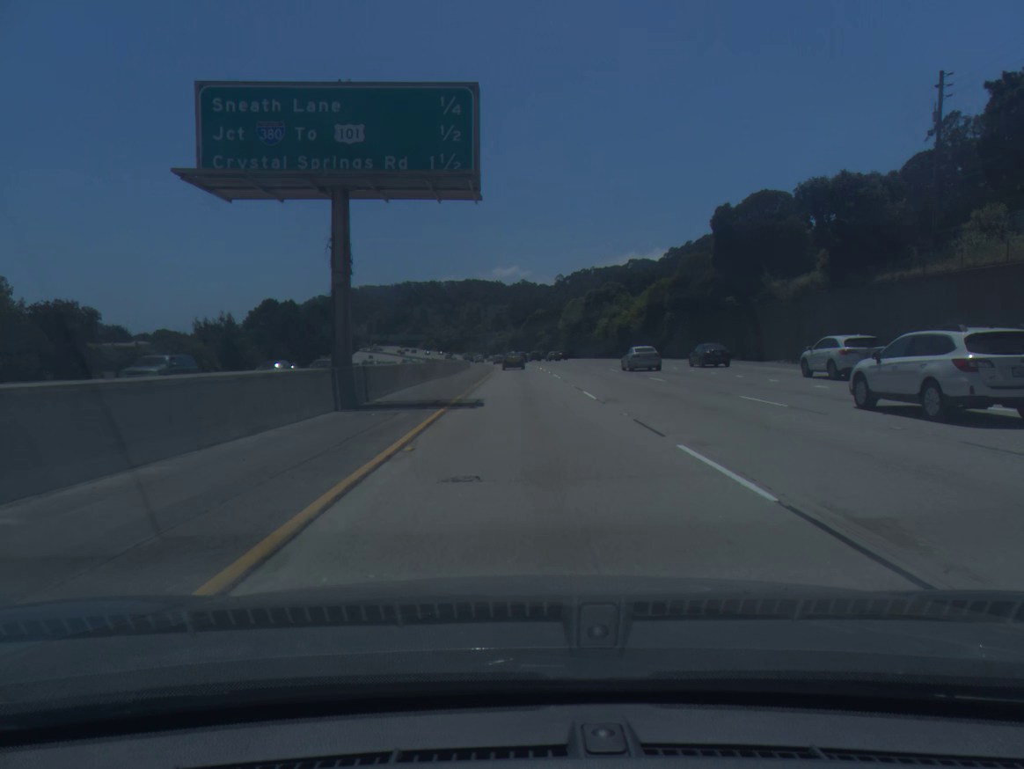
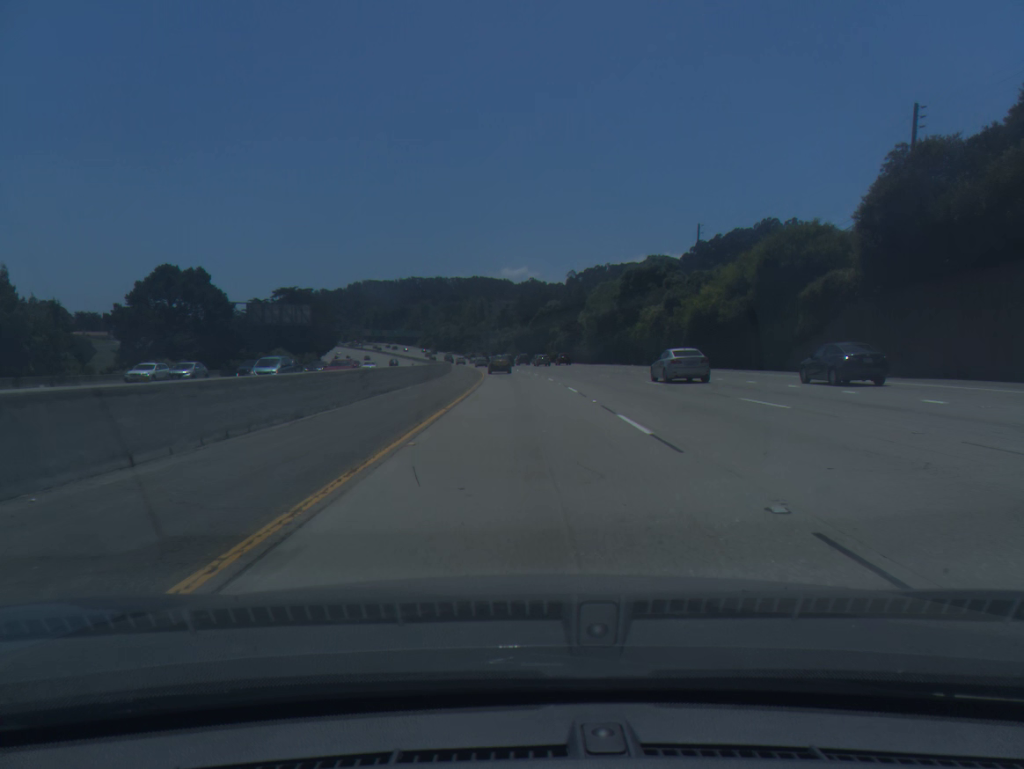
(-0.1, +42.9) m; -1°
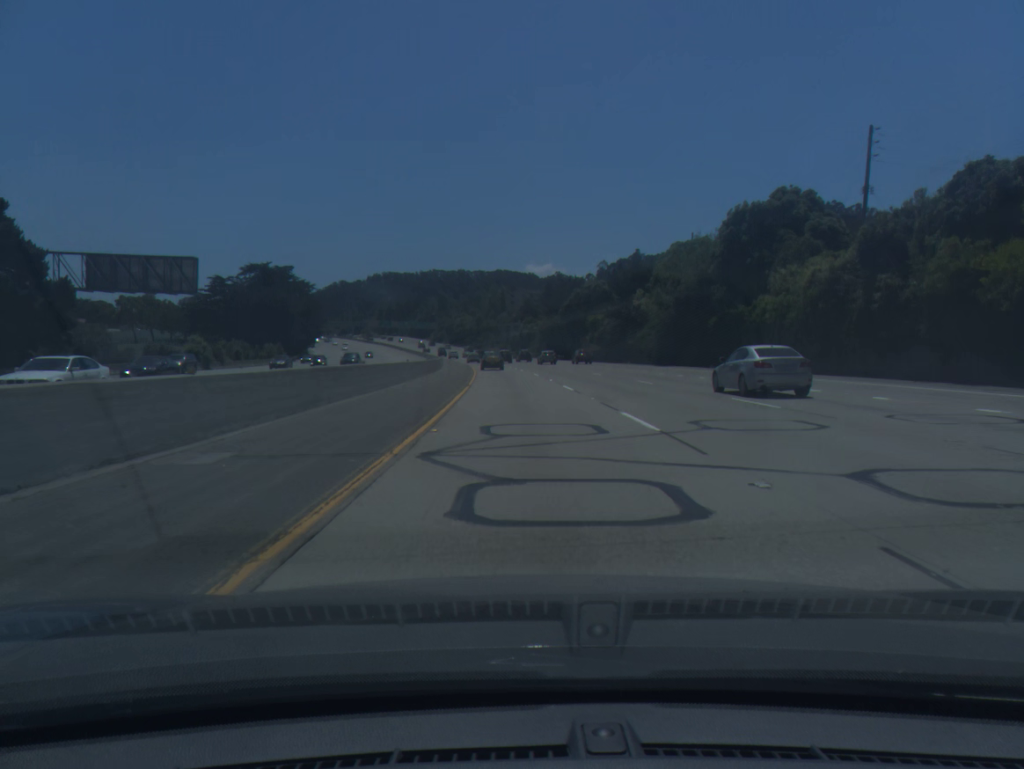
(-0.6, +42.3) m; -2°
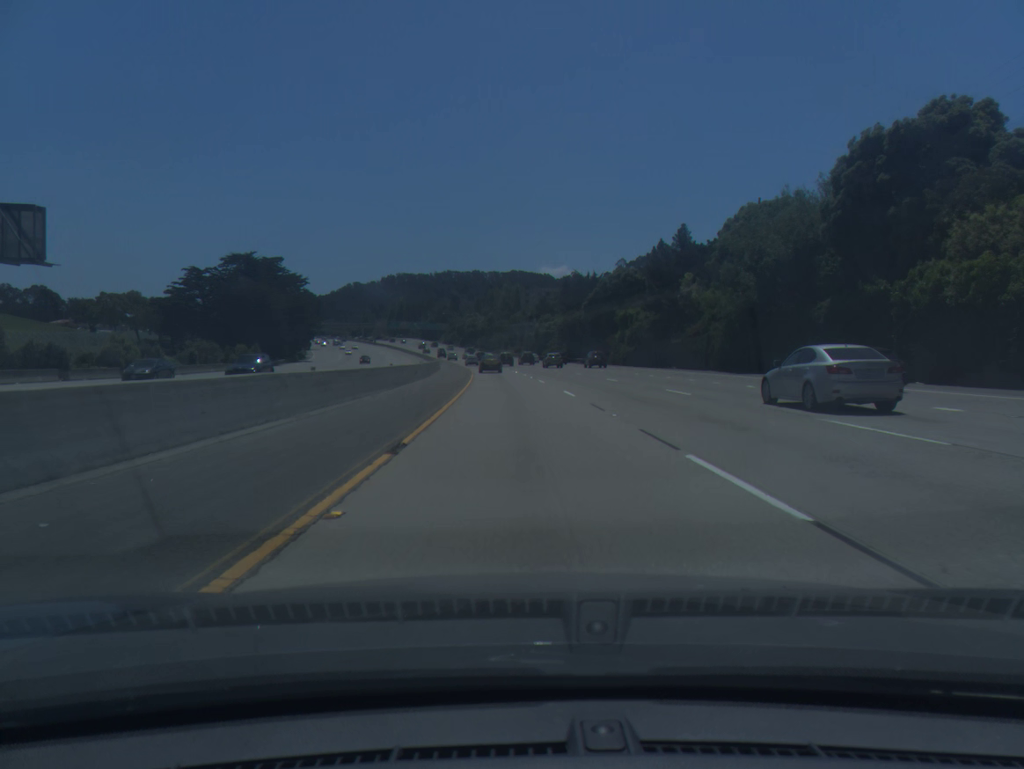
(-0.2, +21.0) m; -1°
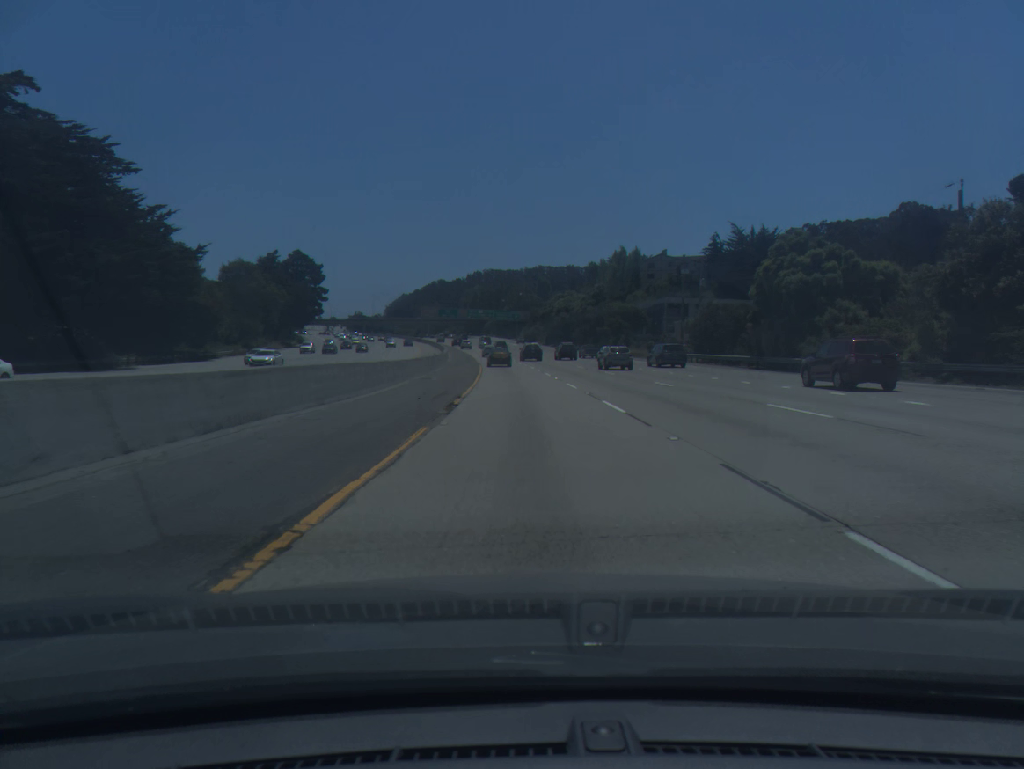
(-6.4, +109.0) m; -7°
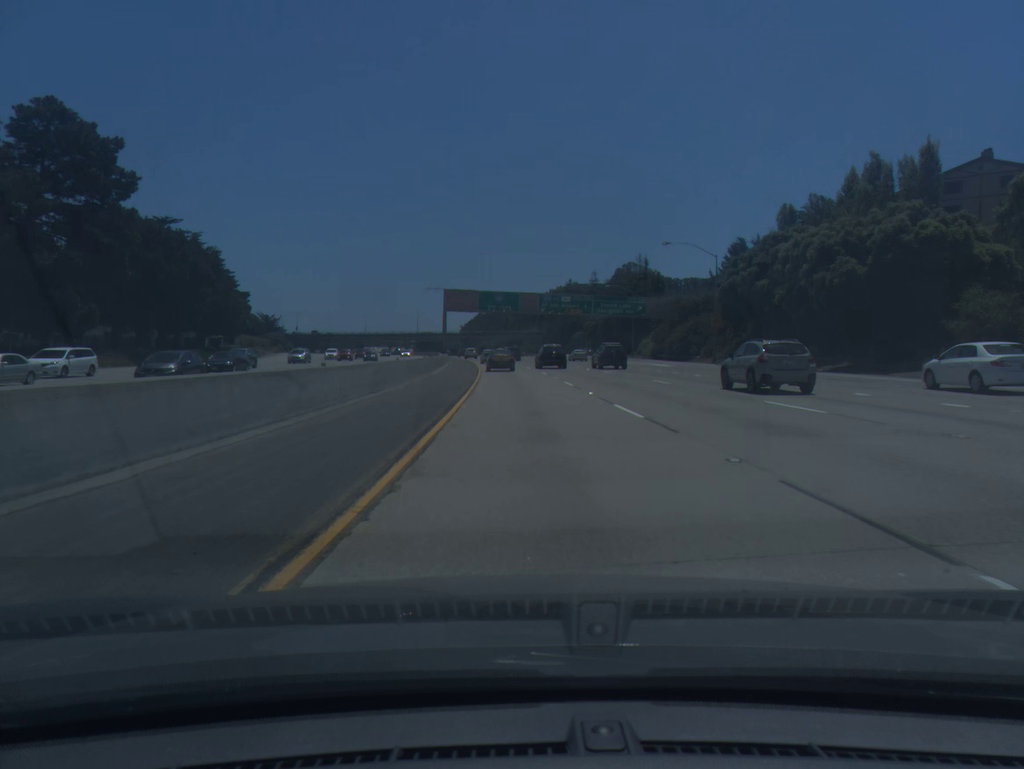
(-6.1, +112.3) m; -6°
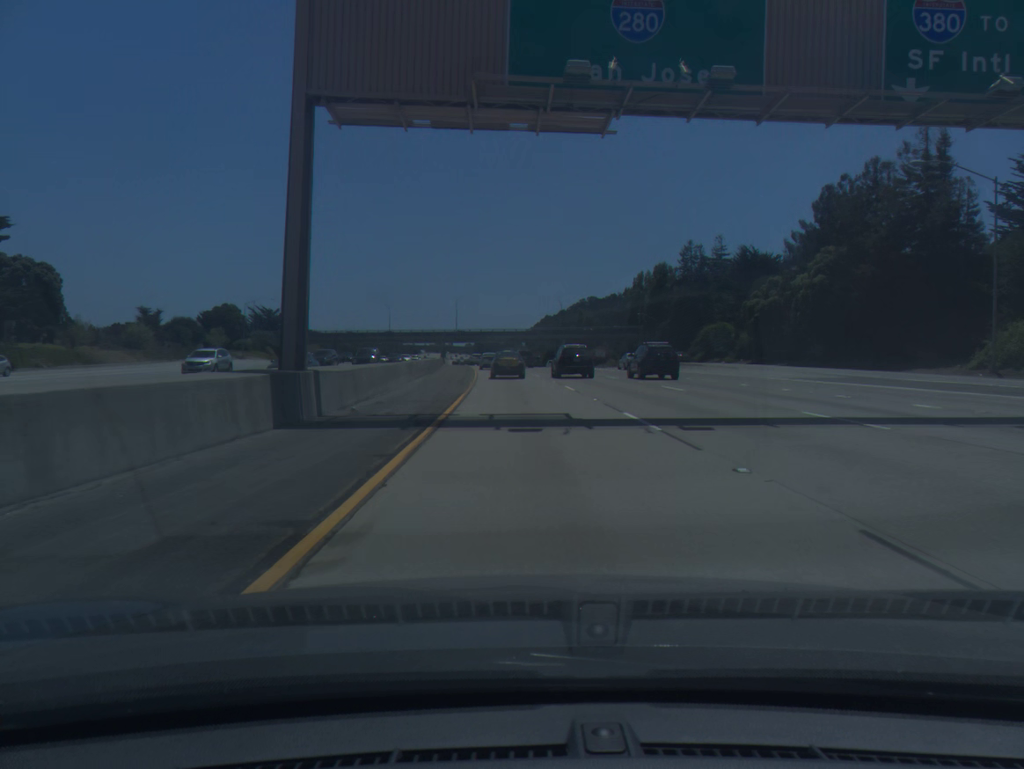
(-4.0, +88.0) m; -5°
